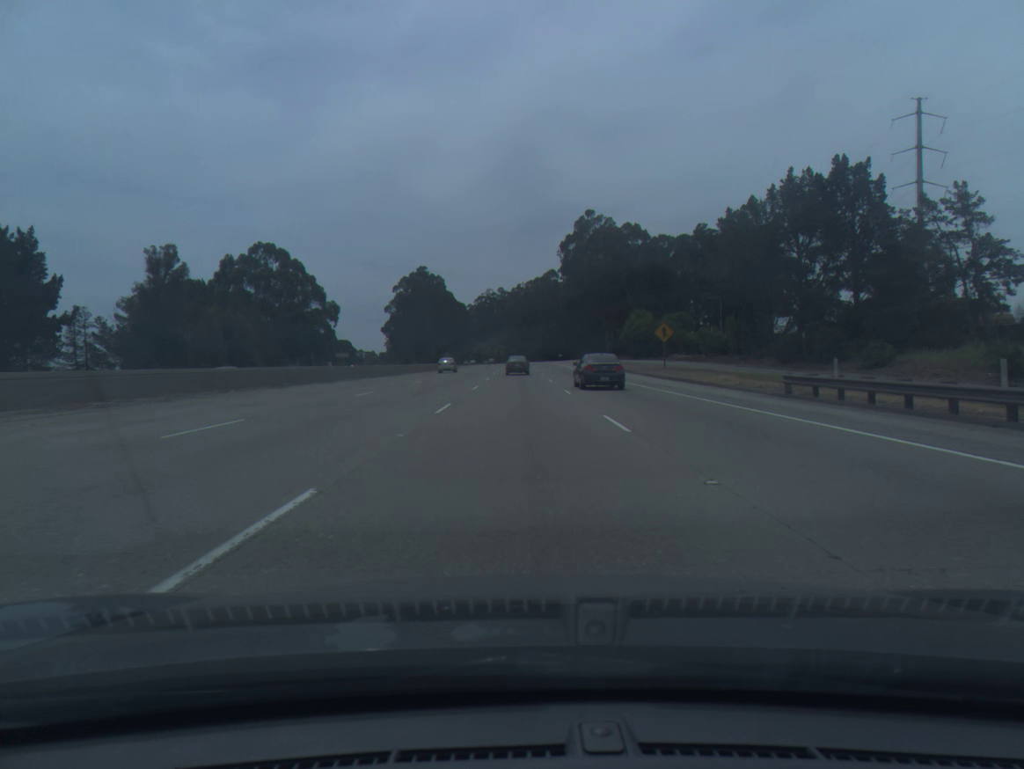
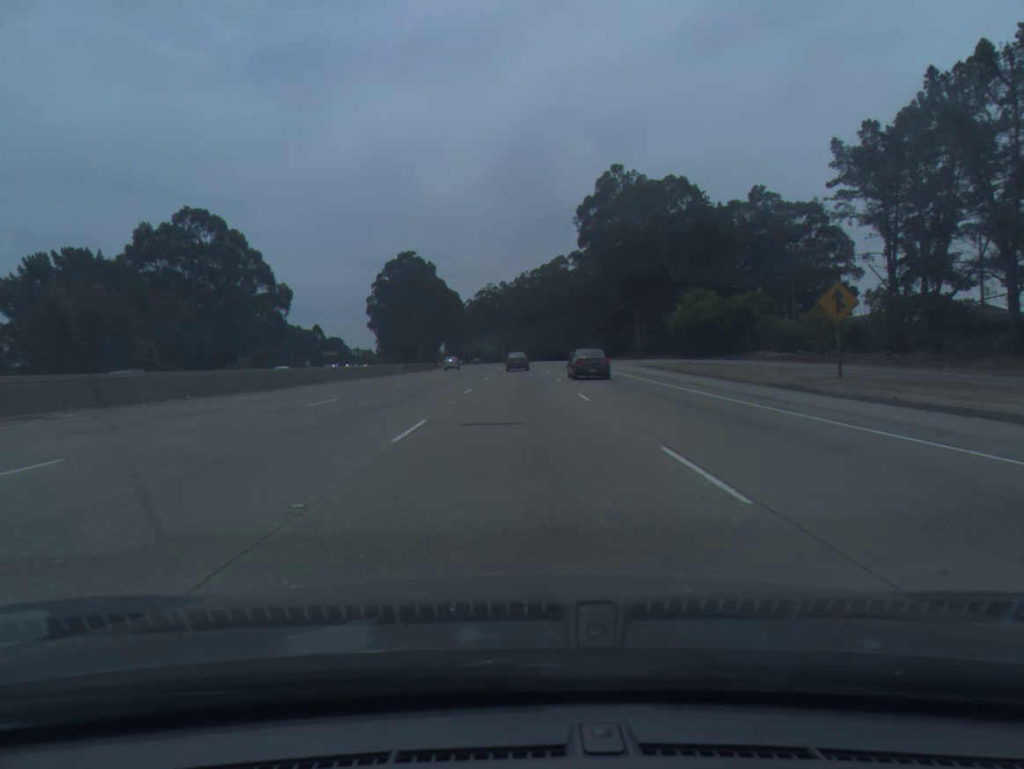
(-0.1, +35.6) m; 0°
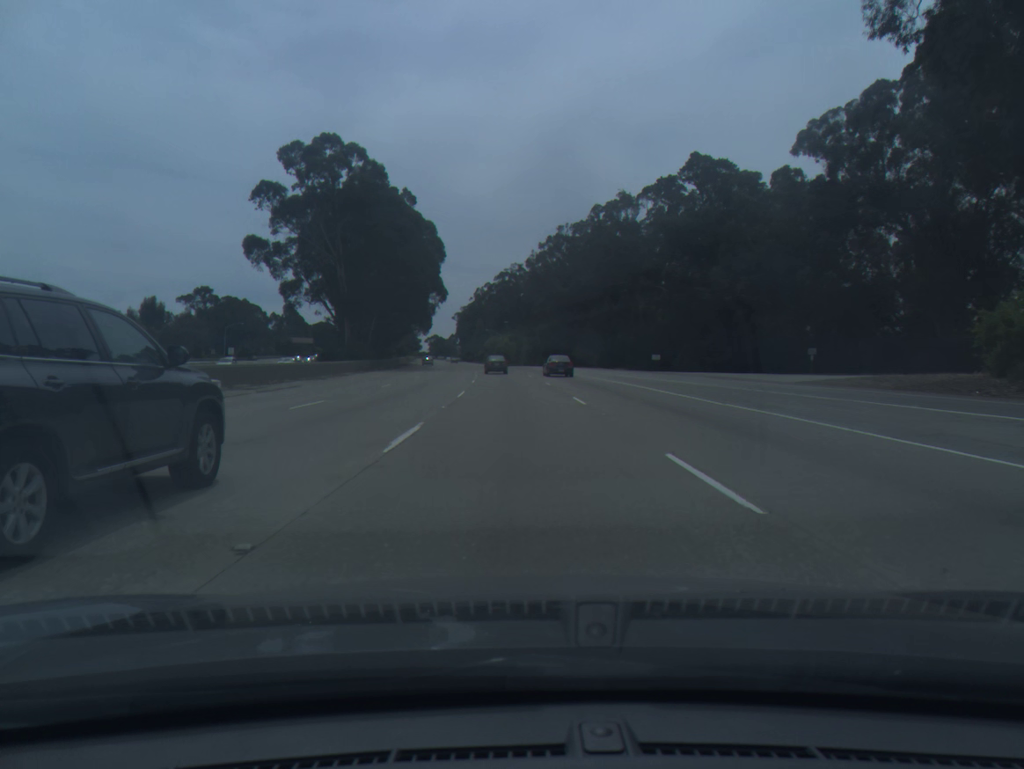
(-0.4, +88.6) m; -2°
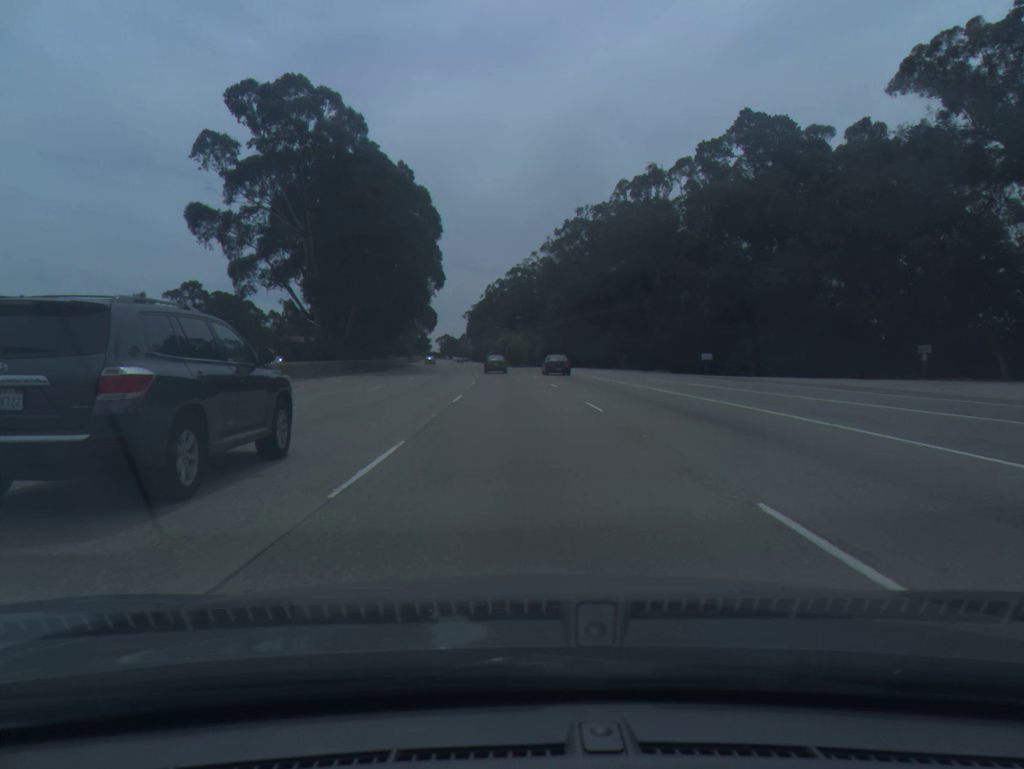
(-0.1, +17.9) m; -1°
